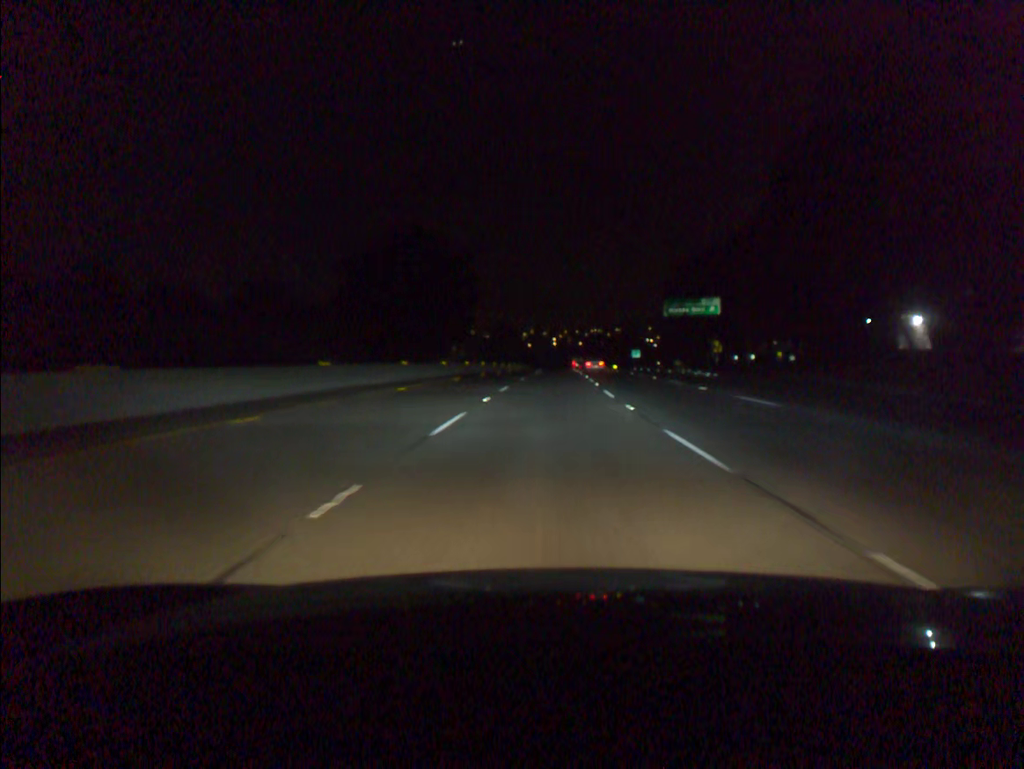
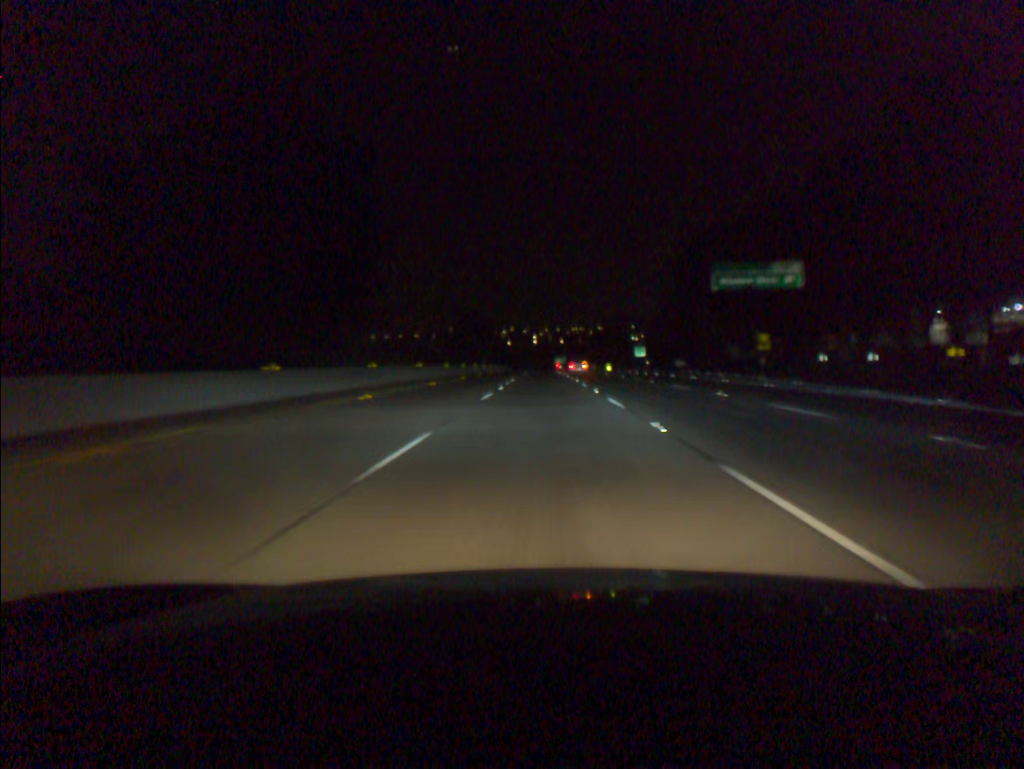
(+0.4, +33.5) m; +1°
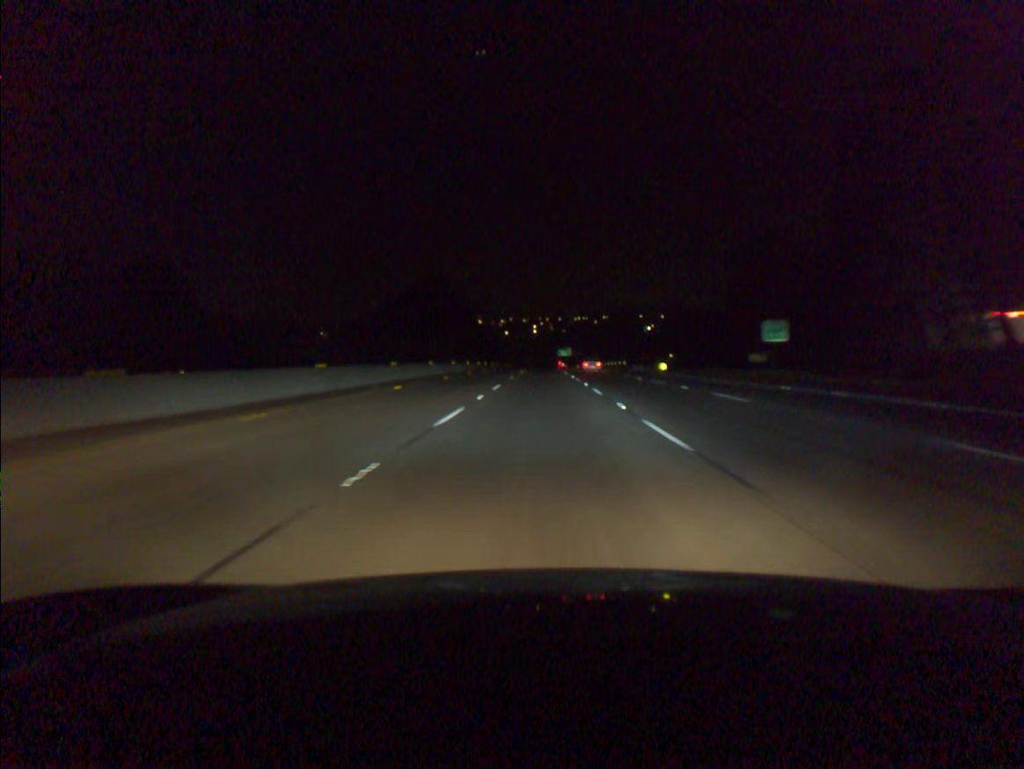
(+0.2, +67.3) m; 0°
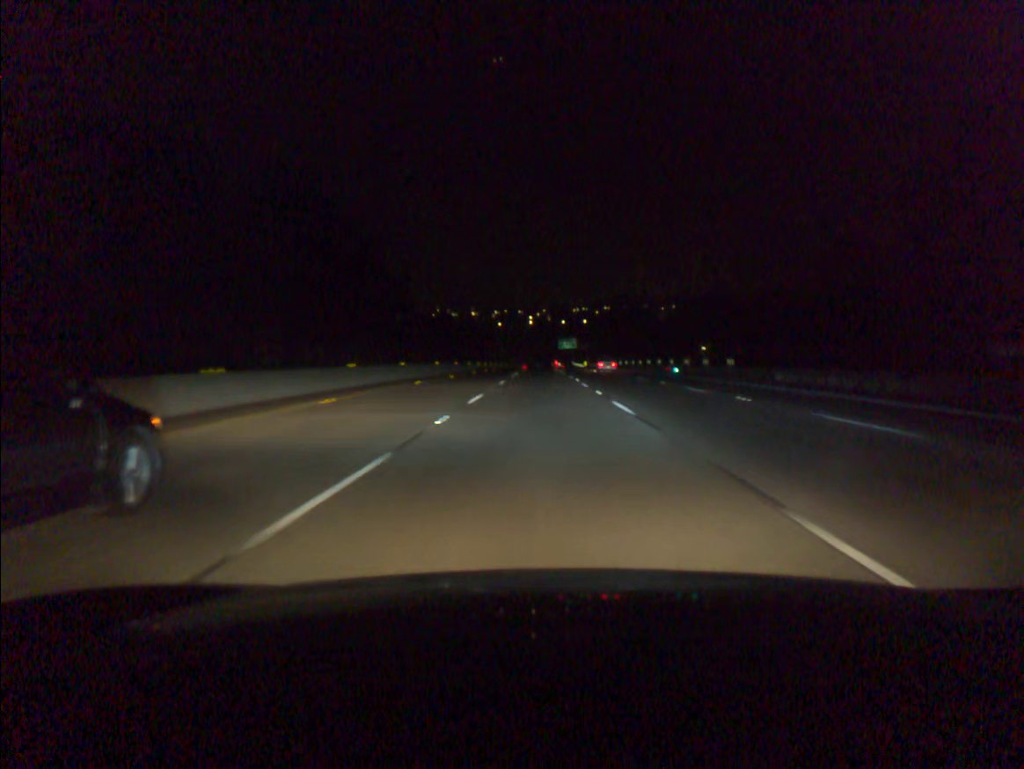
(0.0, +67.5) m; 0°
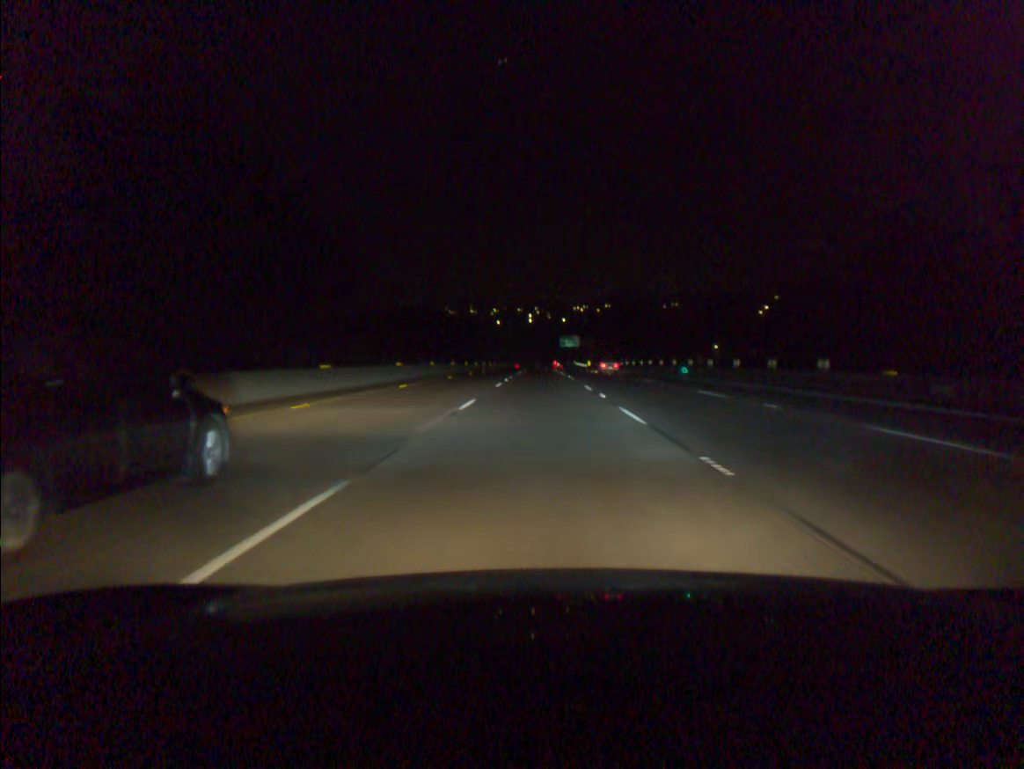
(0.0, +16.9) m; 0°
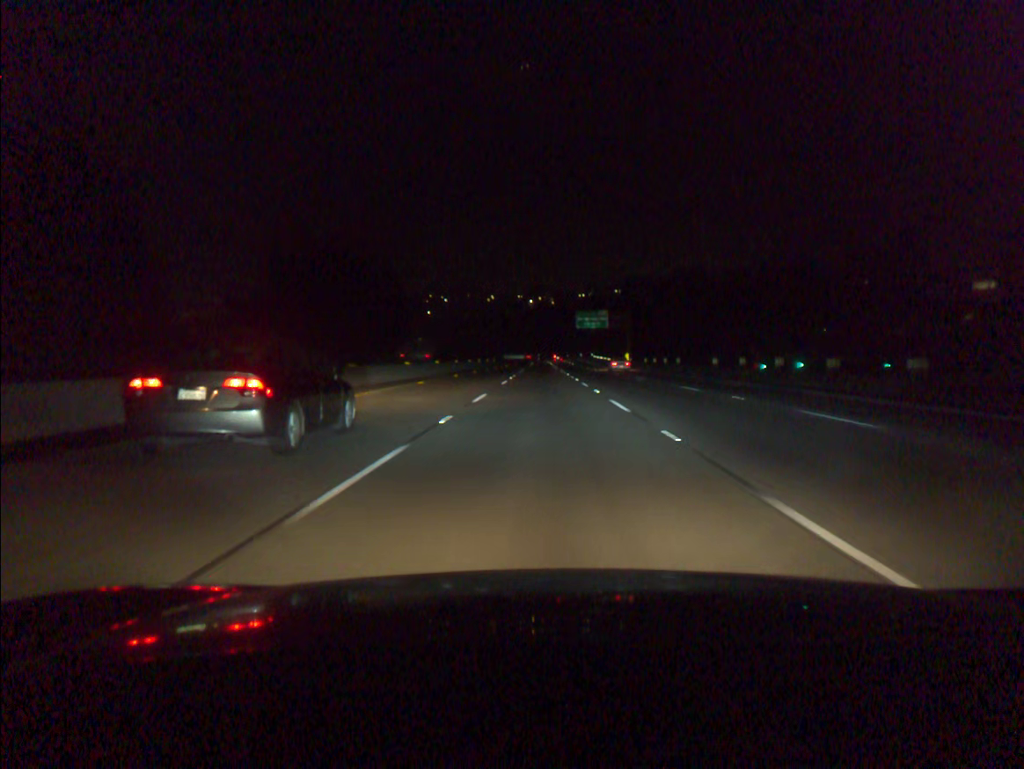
(-0.1, +84.7) m; 0°
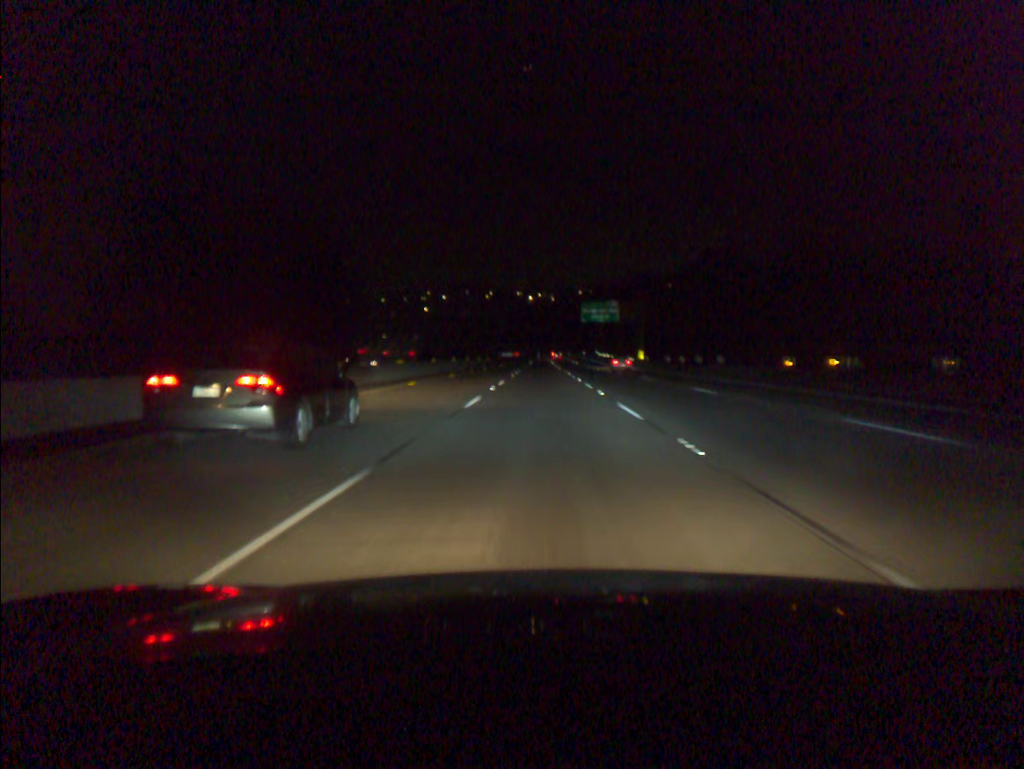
(0.0, +16.9) m; 0°
